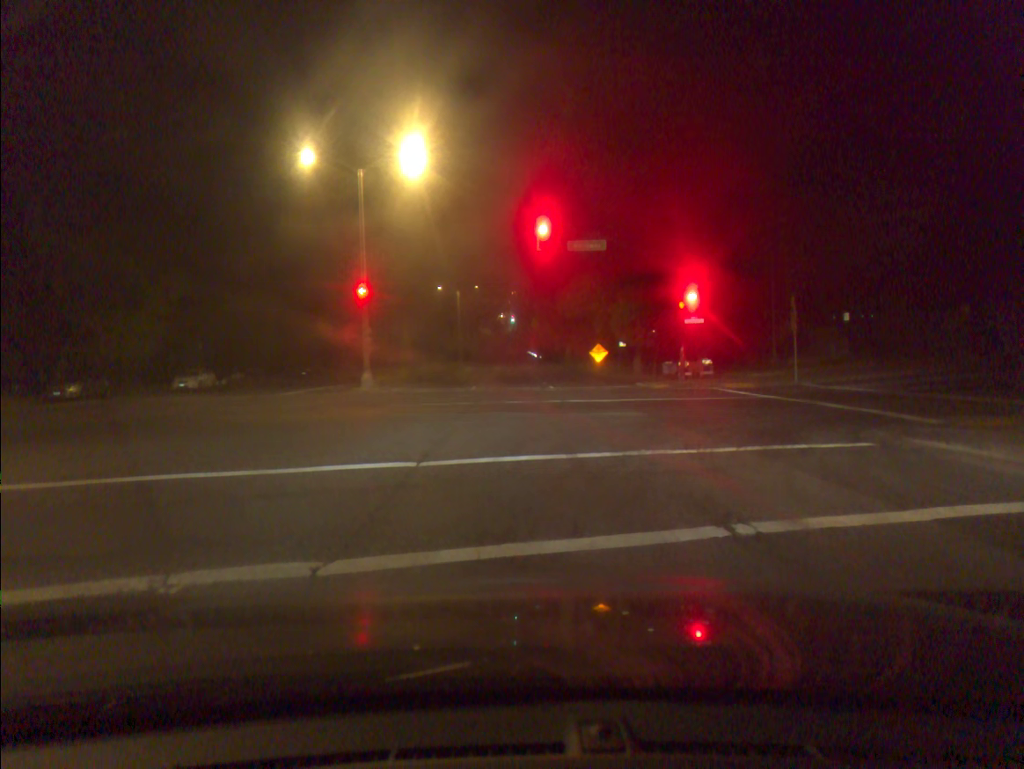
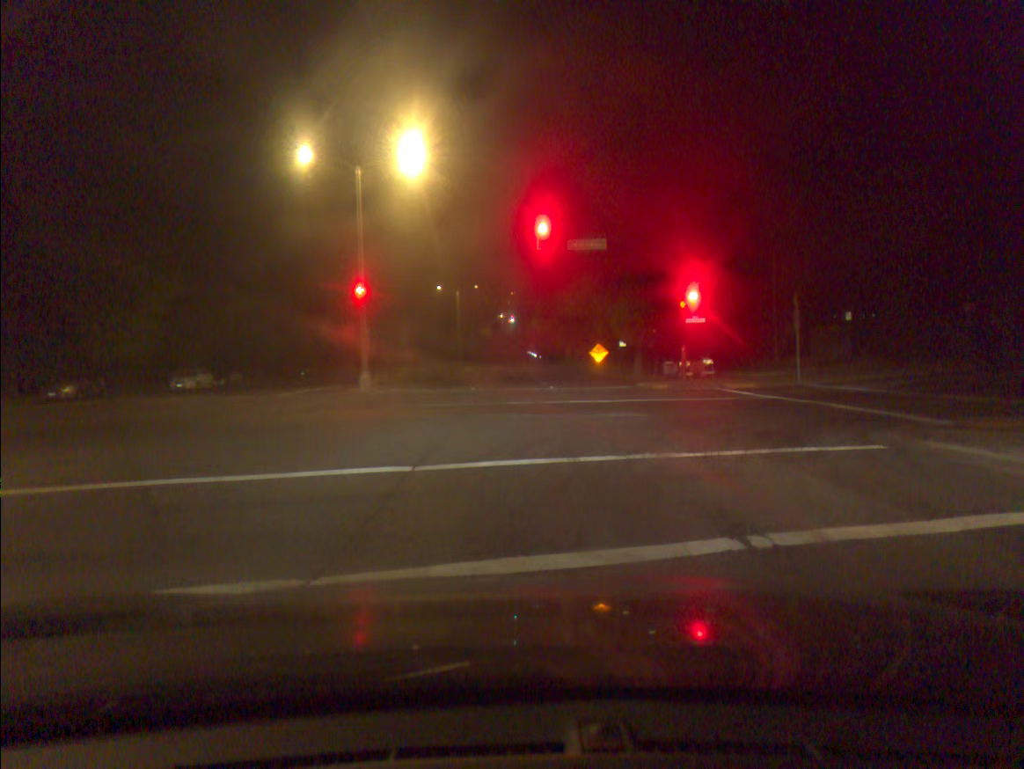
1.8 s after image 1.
(0.0, +0.4) m; 0°
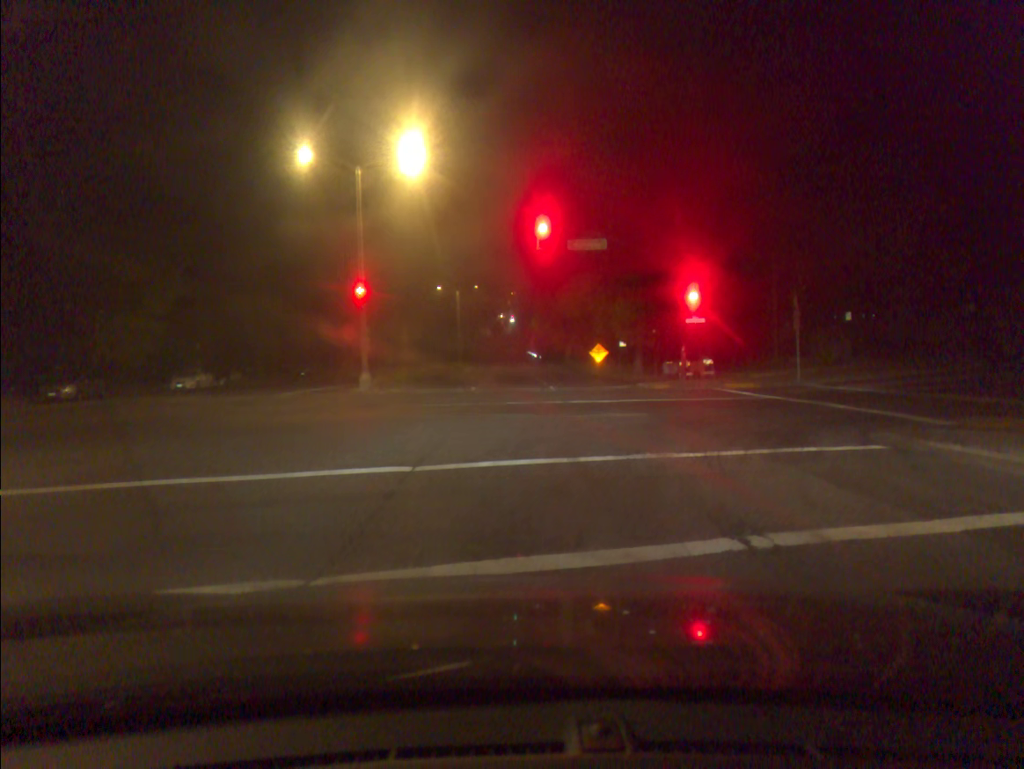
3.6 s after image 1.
(0.0, 0.0) m; 0°
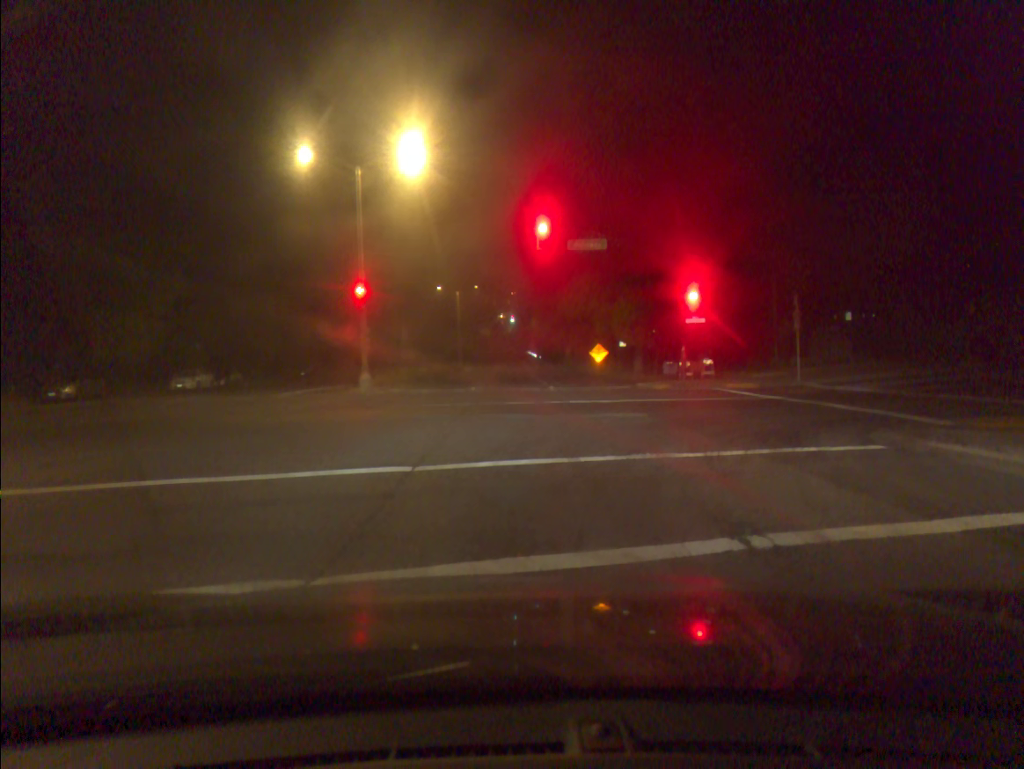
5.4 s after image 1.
(0.0, 0.0) m; 0°
